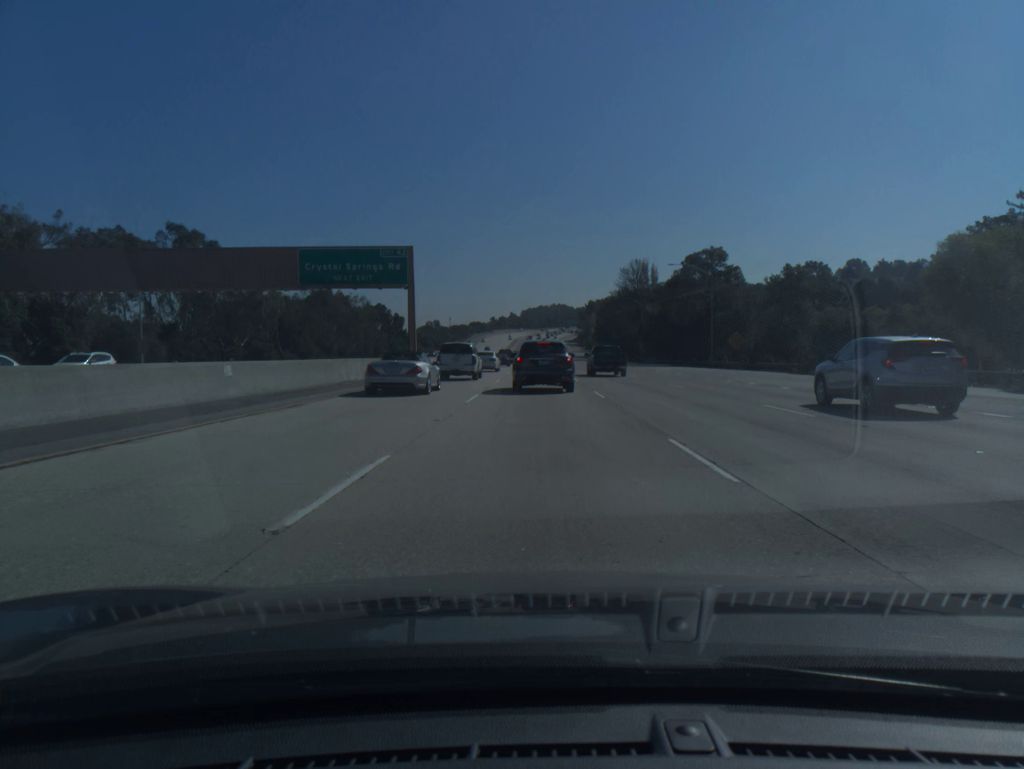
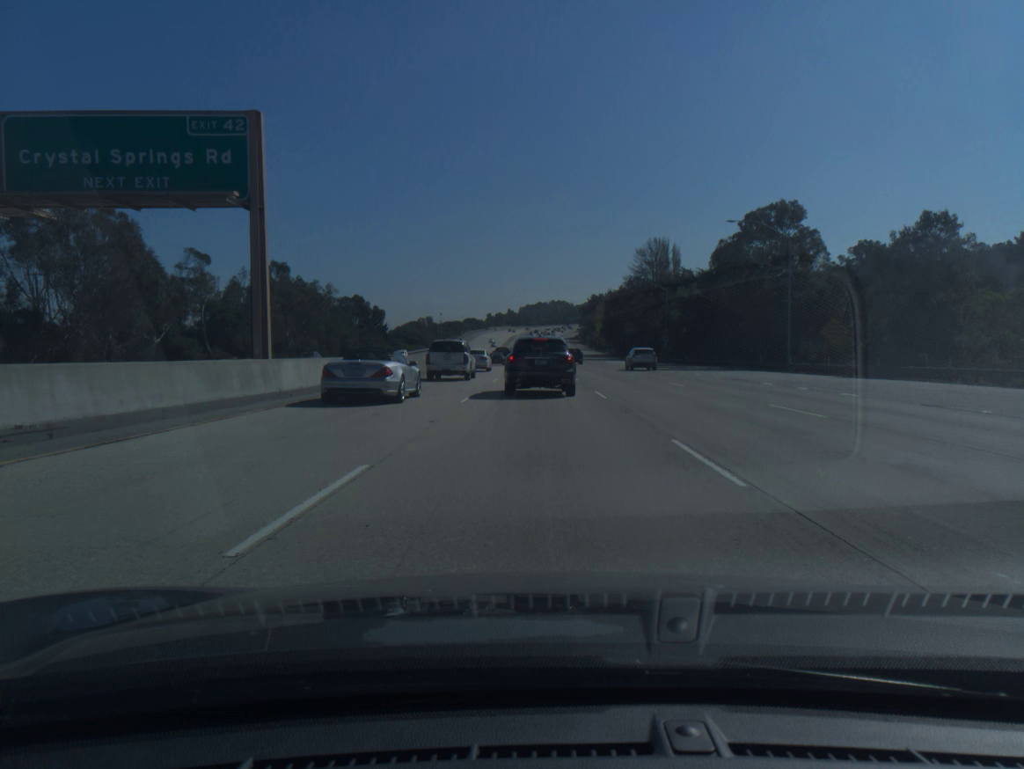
(0.0, +29.4) m; 0°
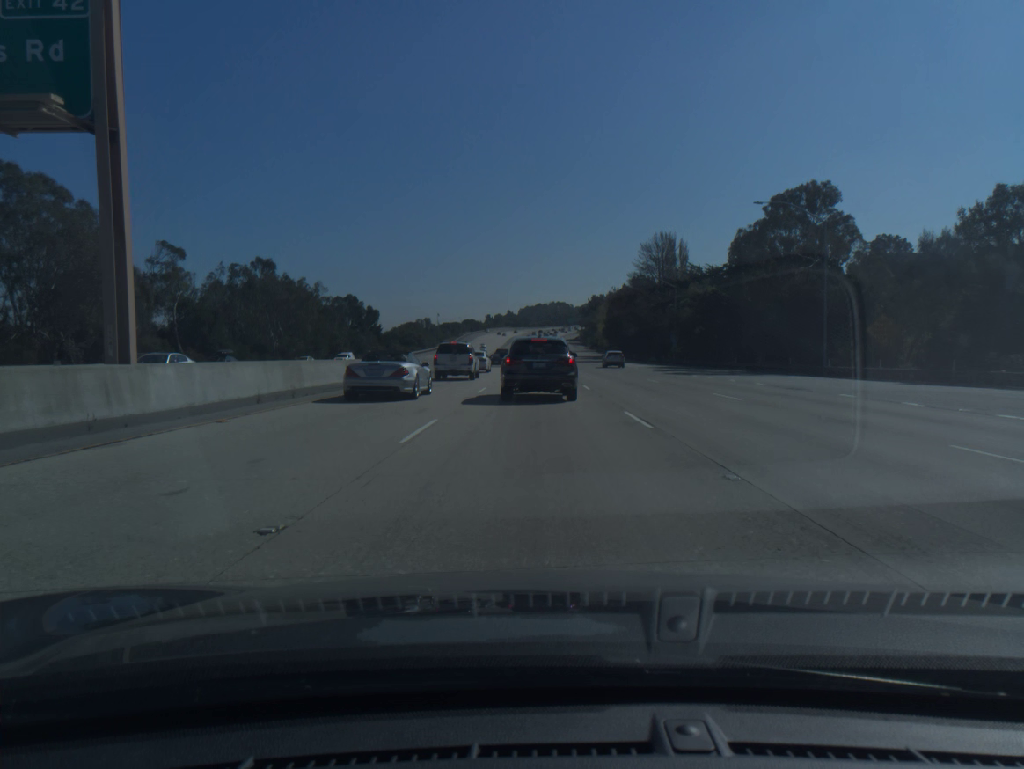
(0.0, +8.5) m; 0°
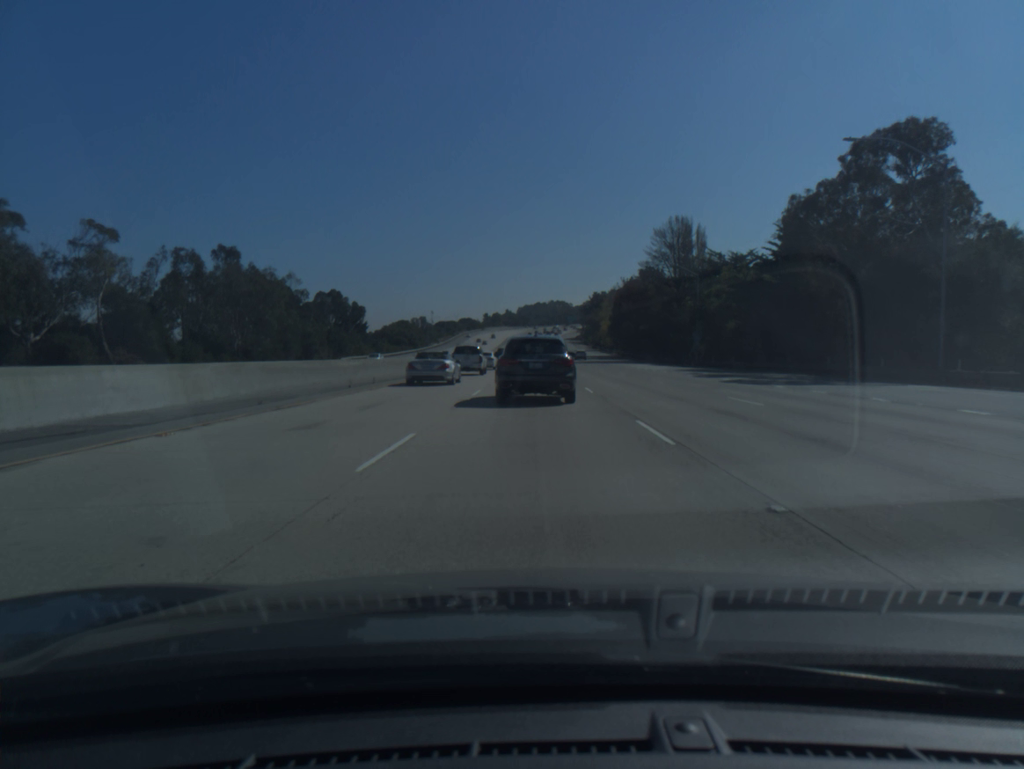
(0.0, +16.6) m; 0°
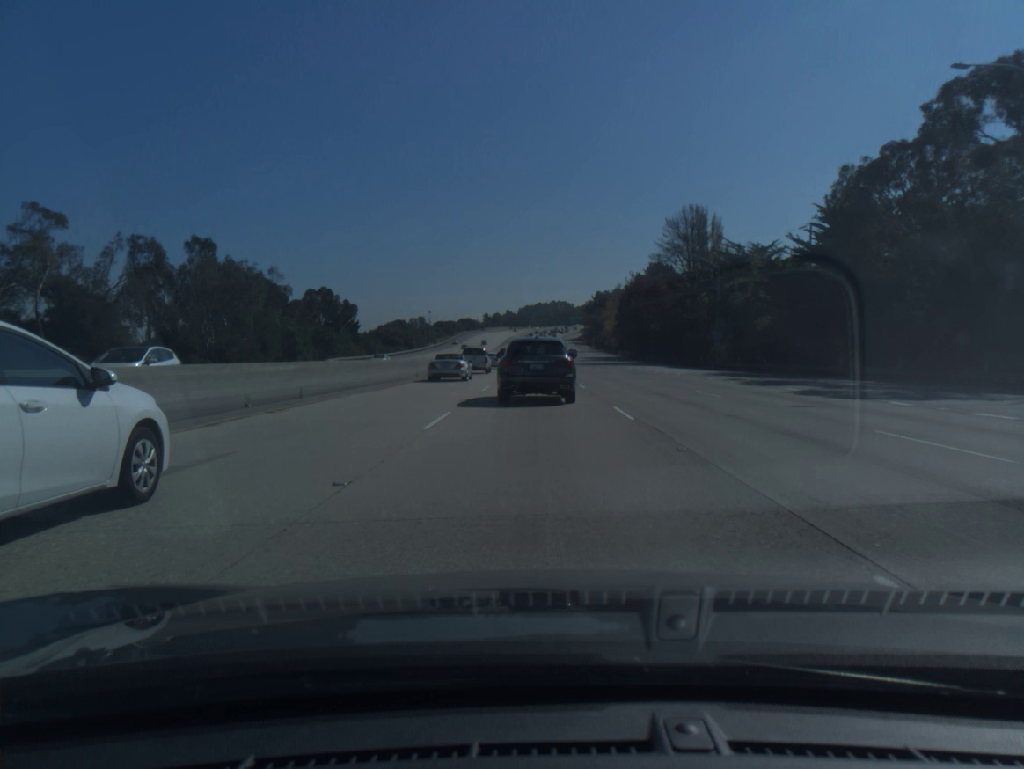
(0.0, +9.8) m; 0°
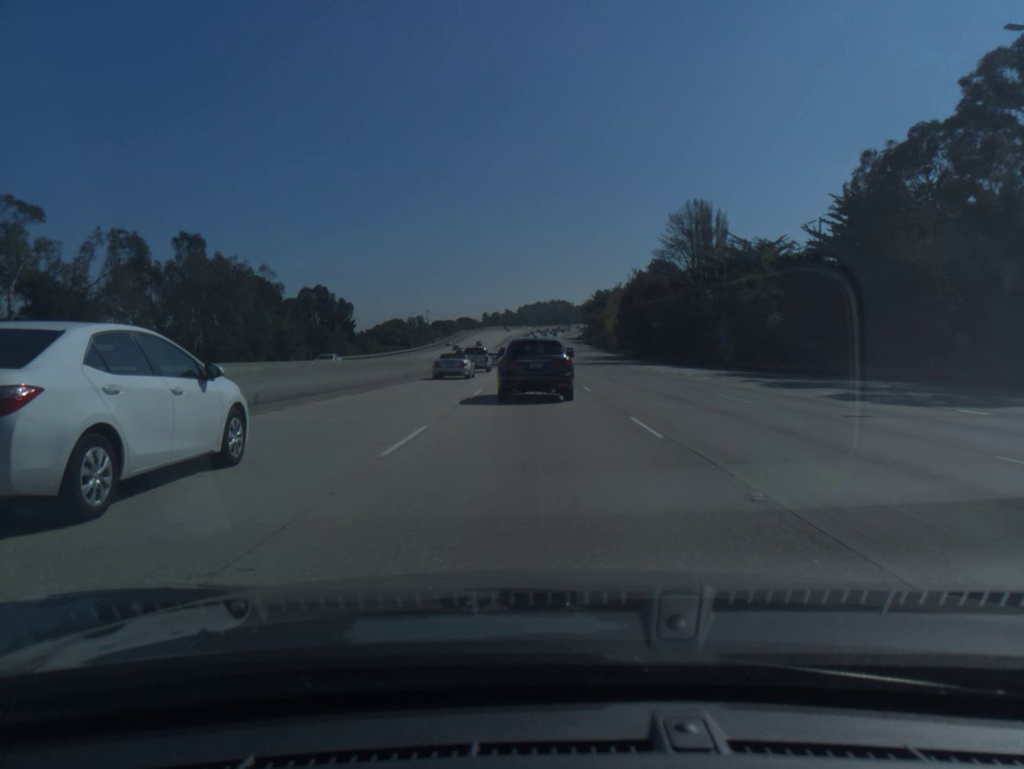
(0.0, +3.4) m; 0°
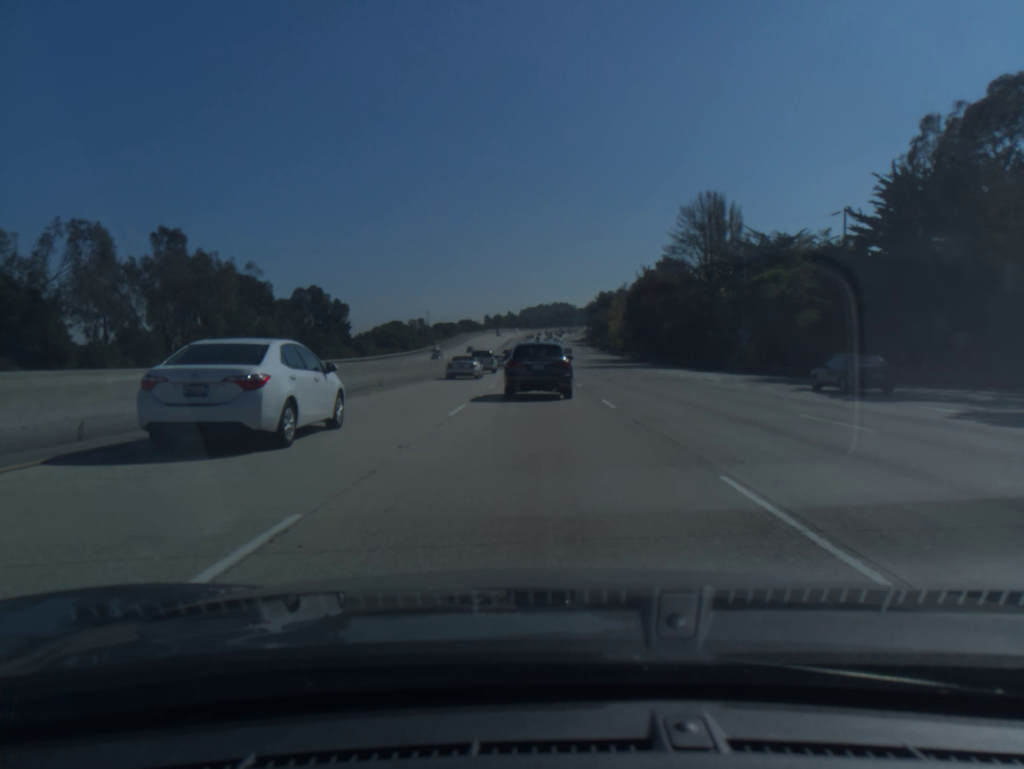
(0.0, +7.1) m; 0°
